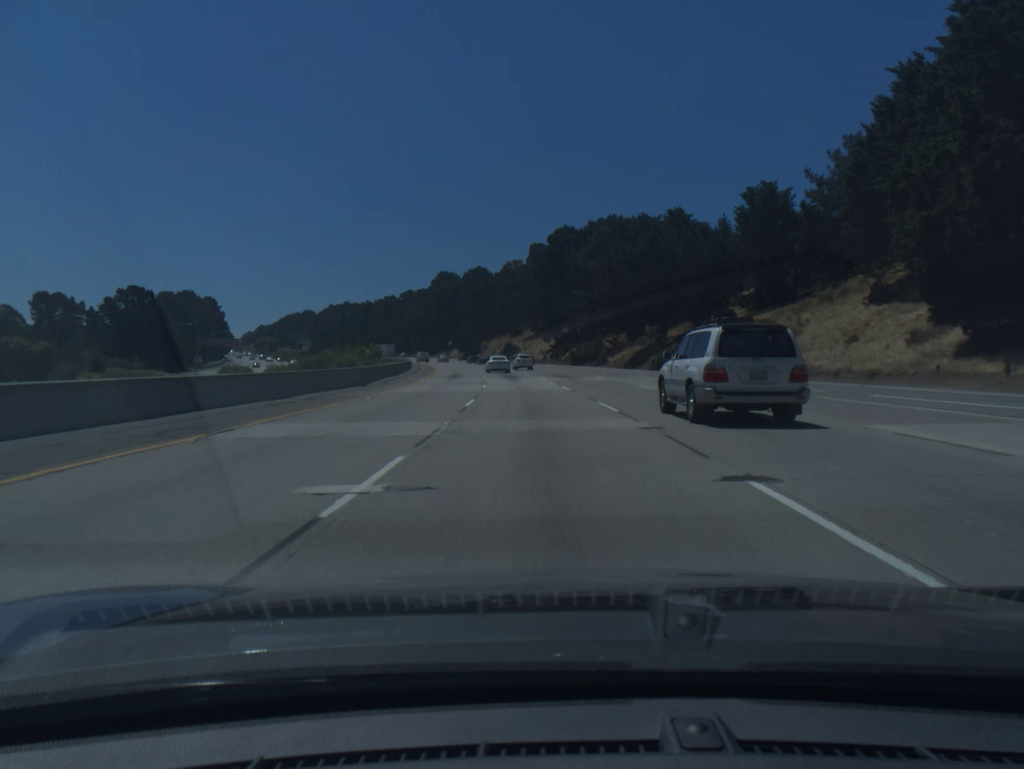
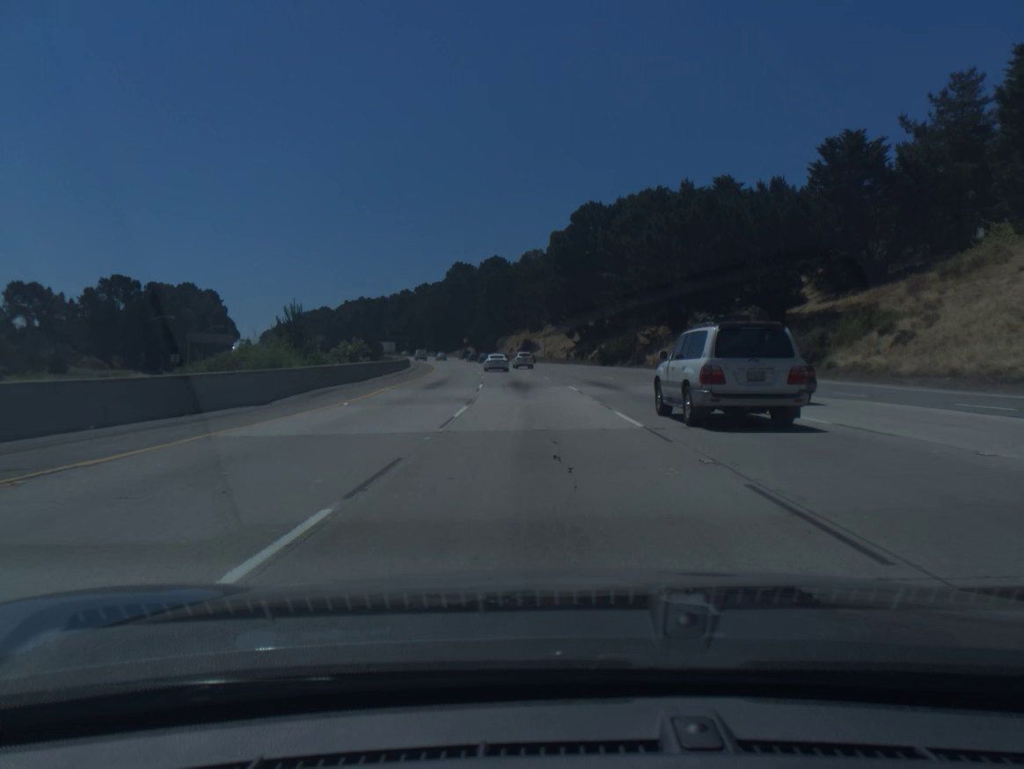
(-0.2, +18.3) m; -2°
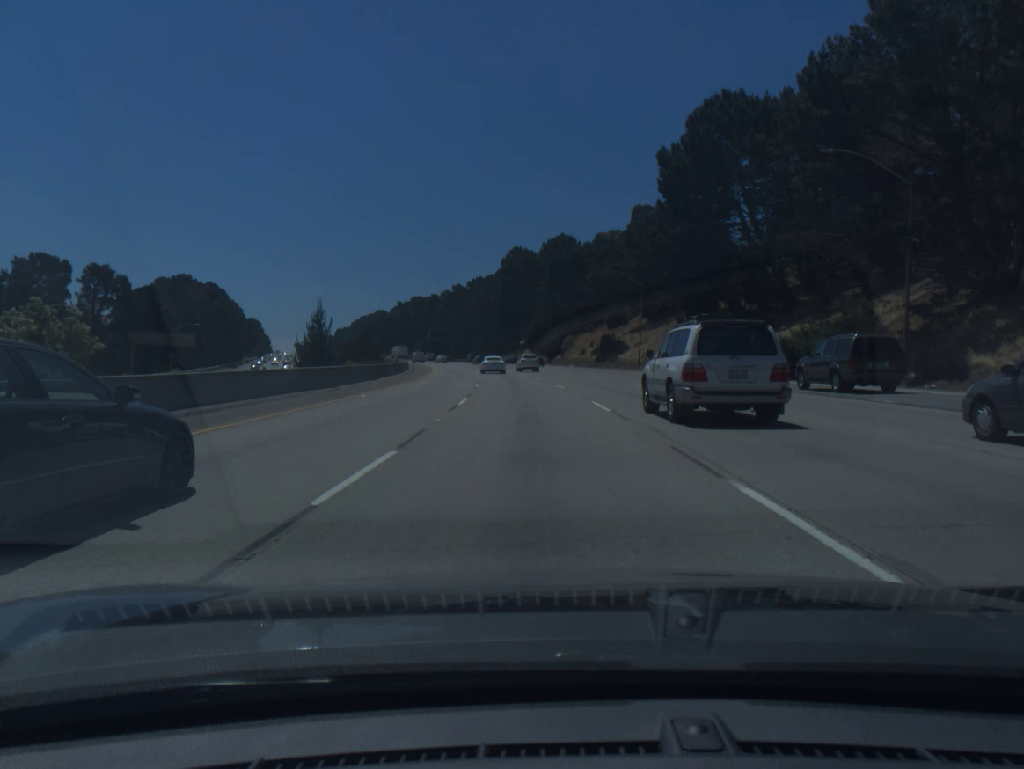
(-2.3, +54.6) m; -5°
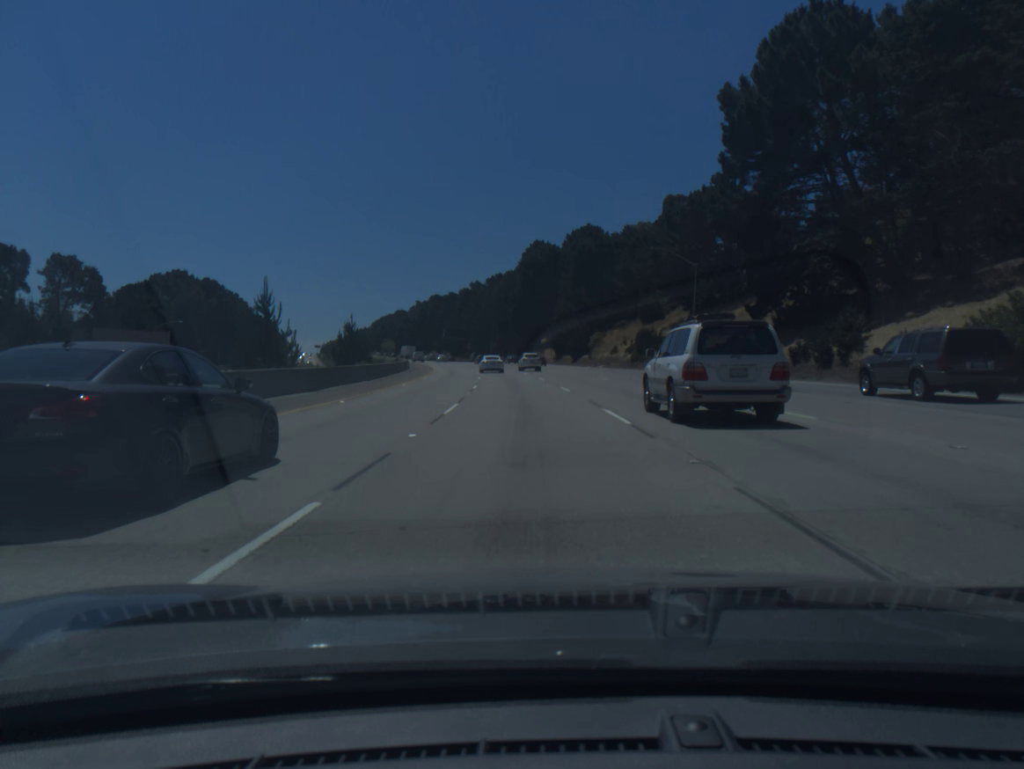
(-0.3, +18.1) m; -2°
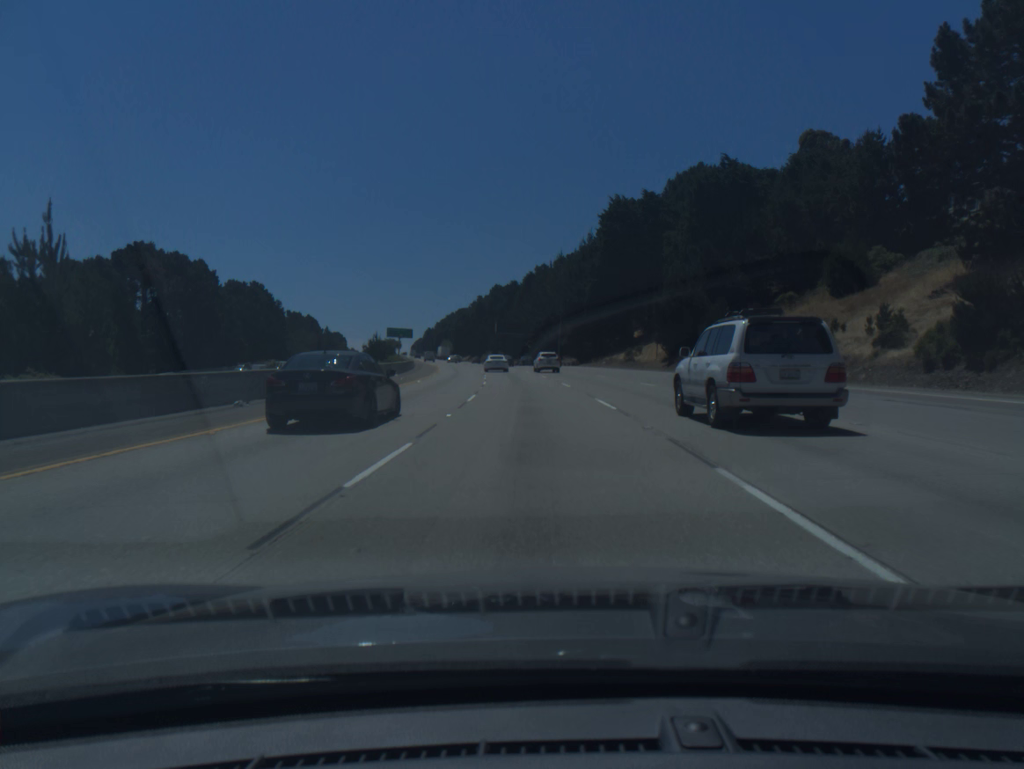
(-2.5, +54.2) m; -5°
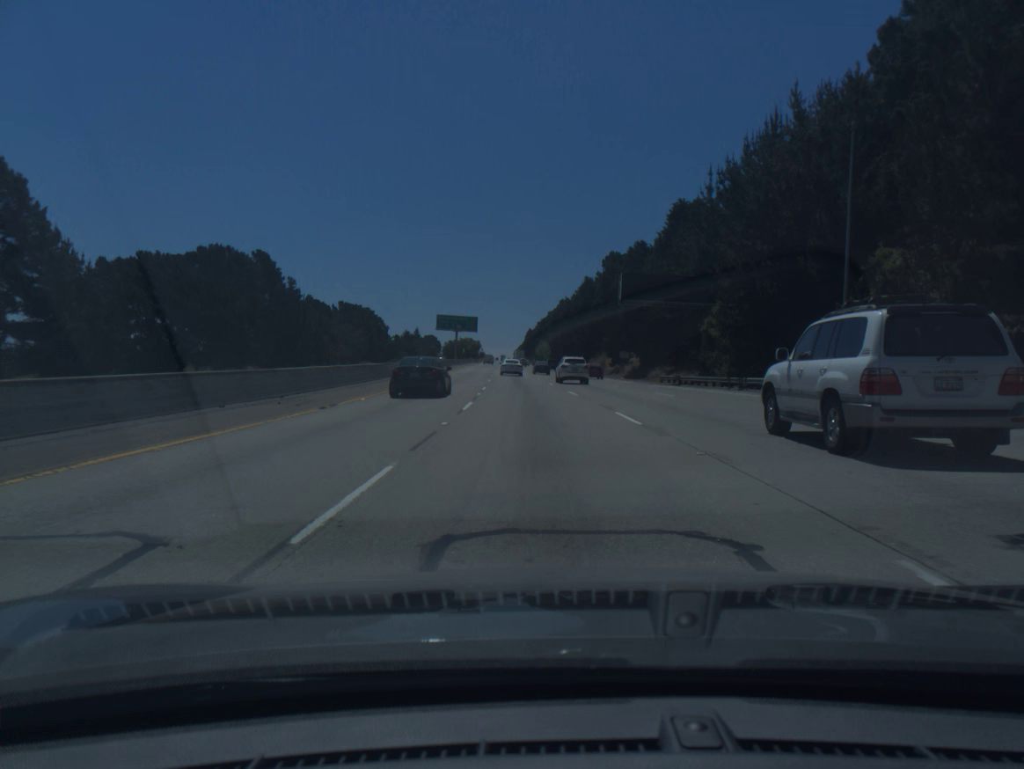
(-6.4, +89.9) m; -8°
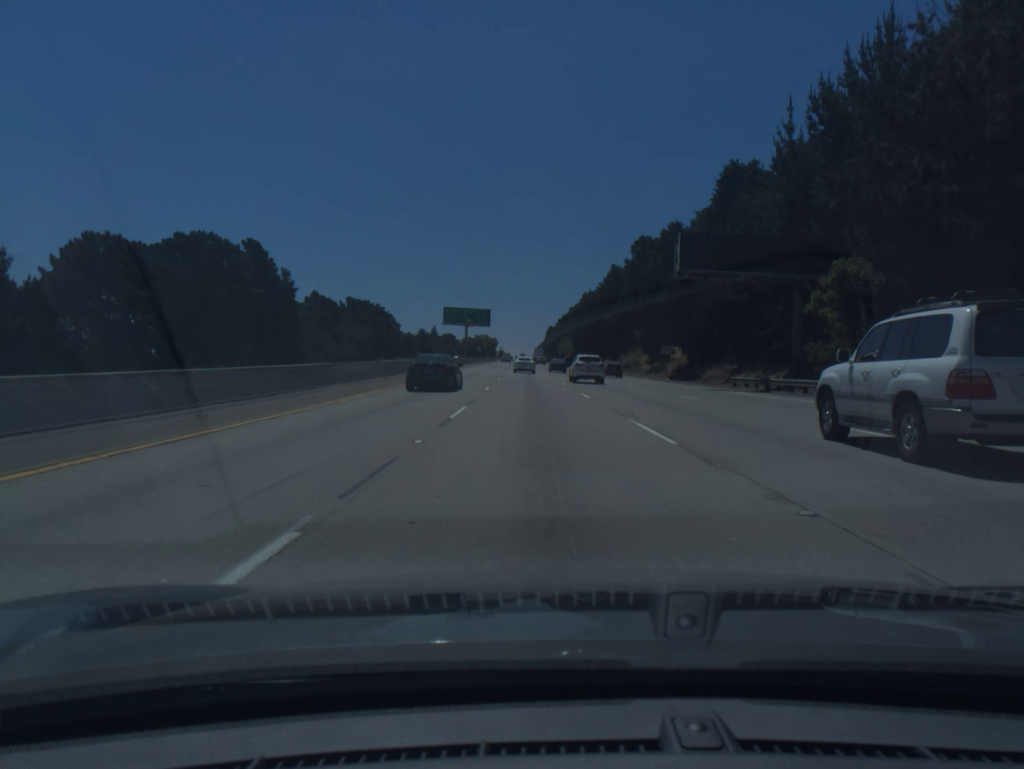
(-0.2, +18.1) m; -1°
